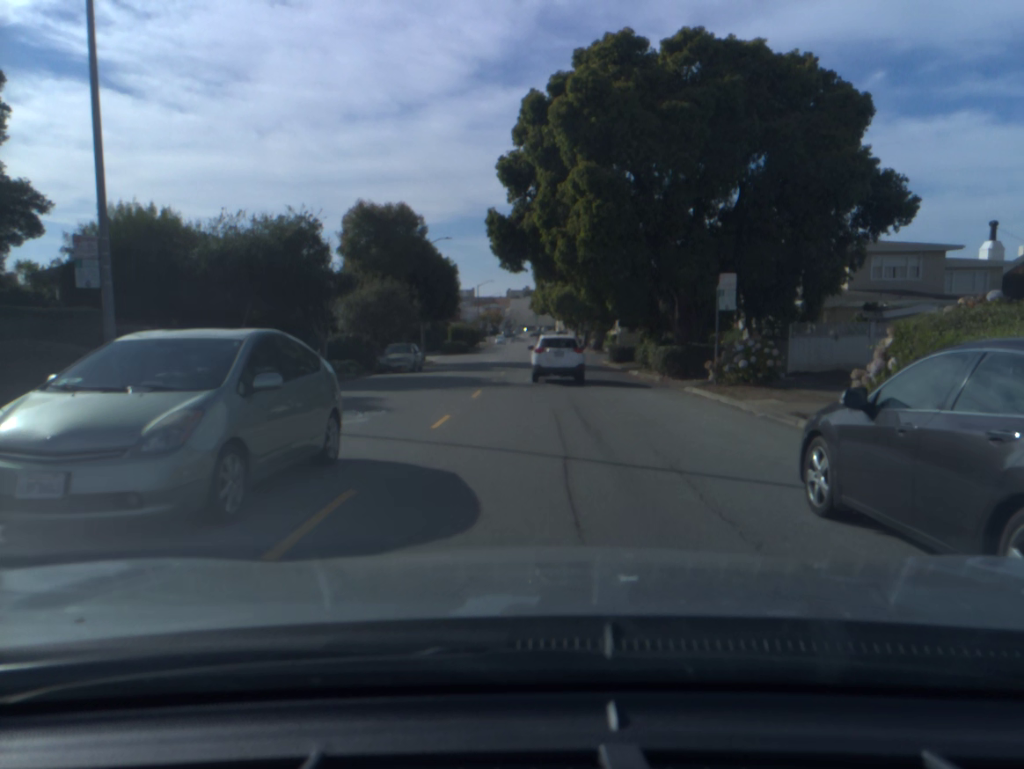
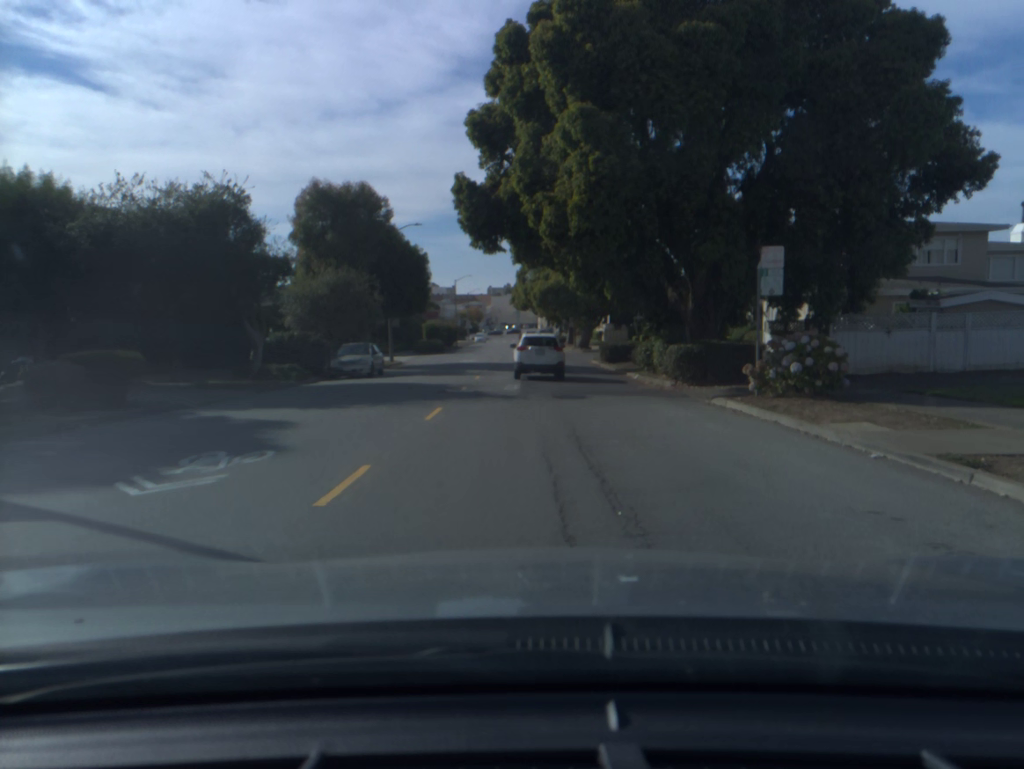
(0.0, +5.8) m; +1°
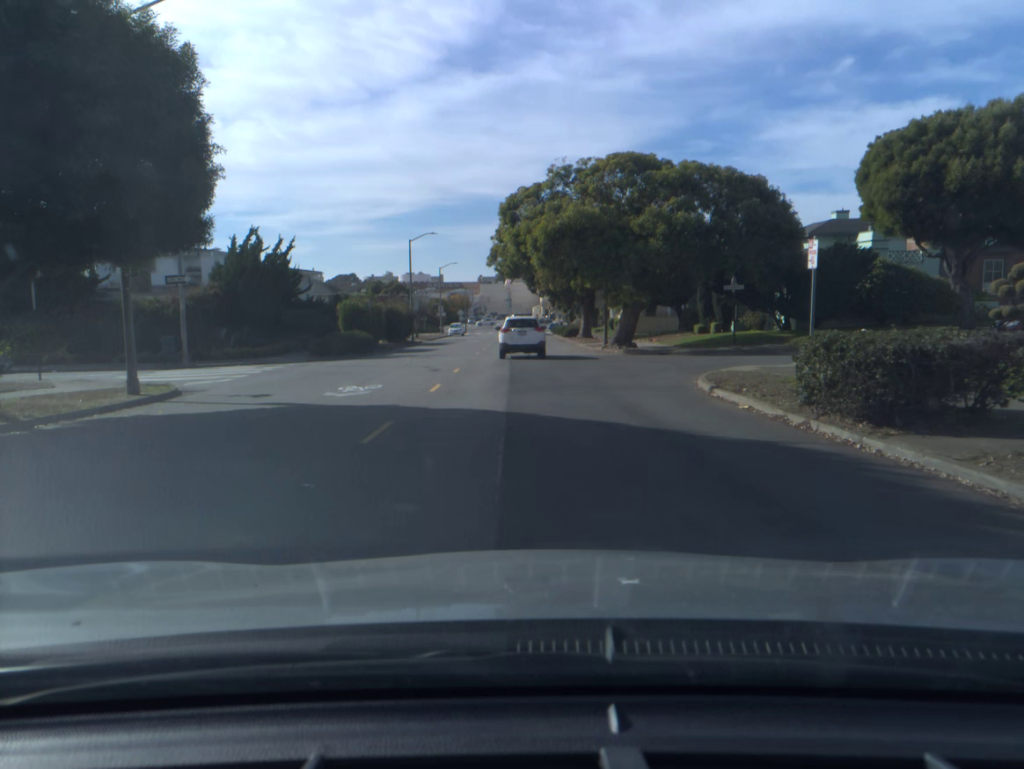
(-0.1, +32.9) m; 0°
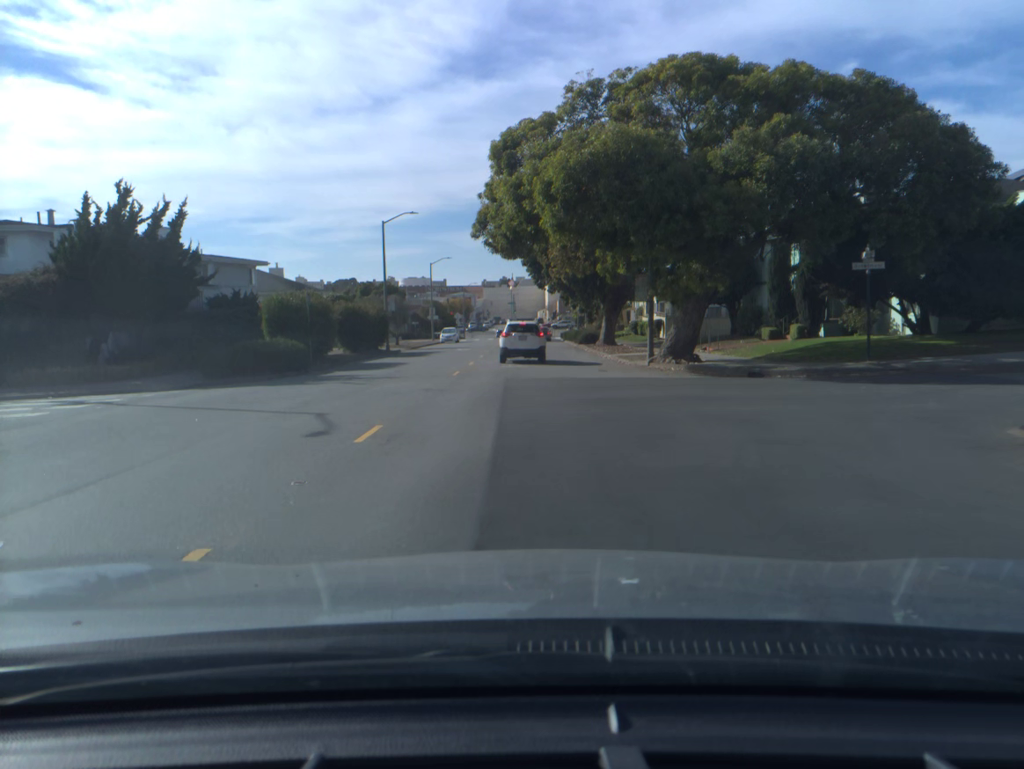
(0.0, +14.2) m; -1°
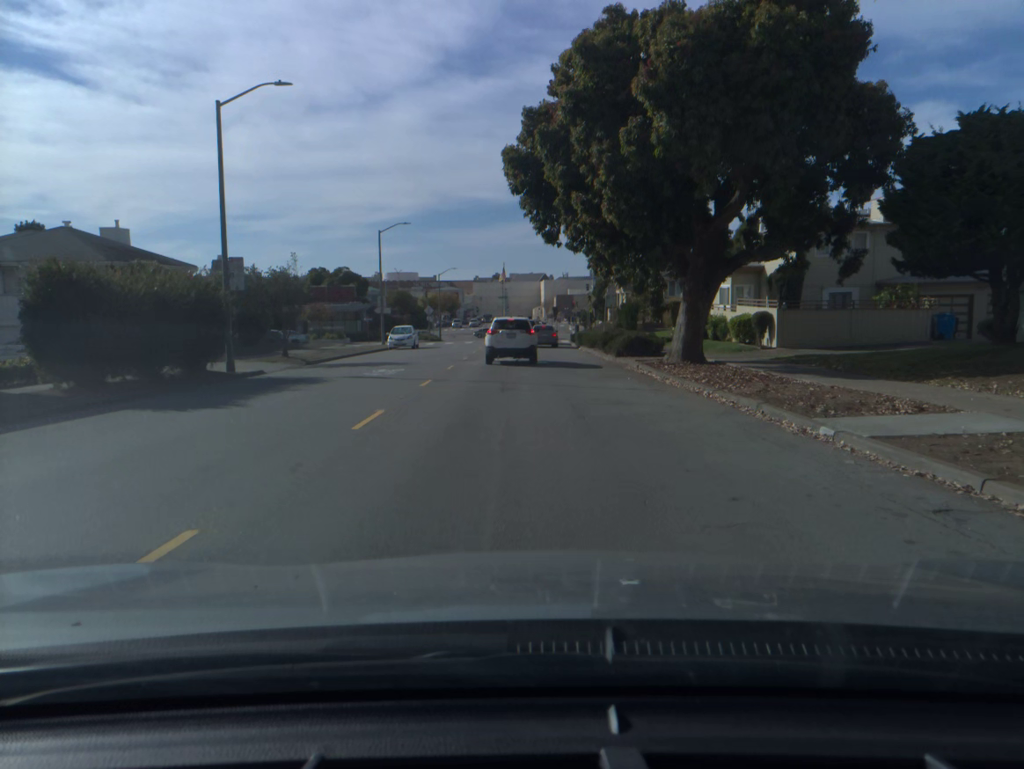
(+0.2, +26.9) m; +1°
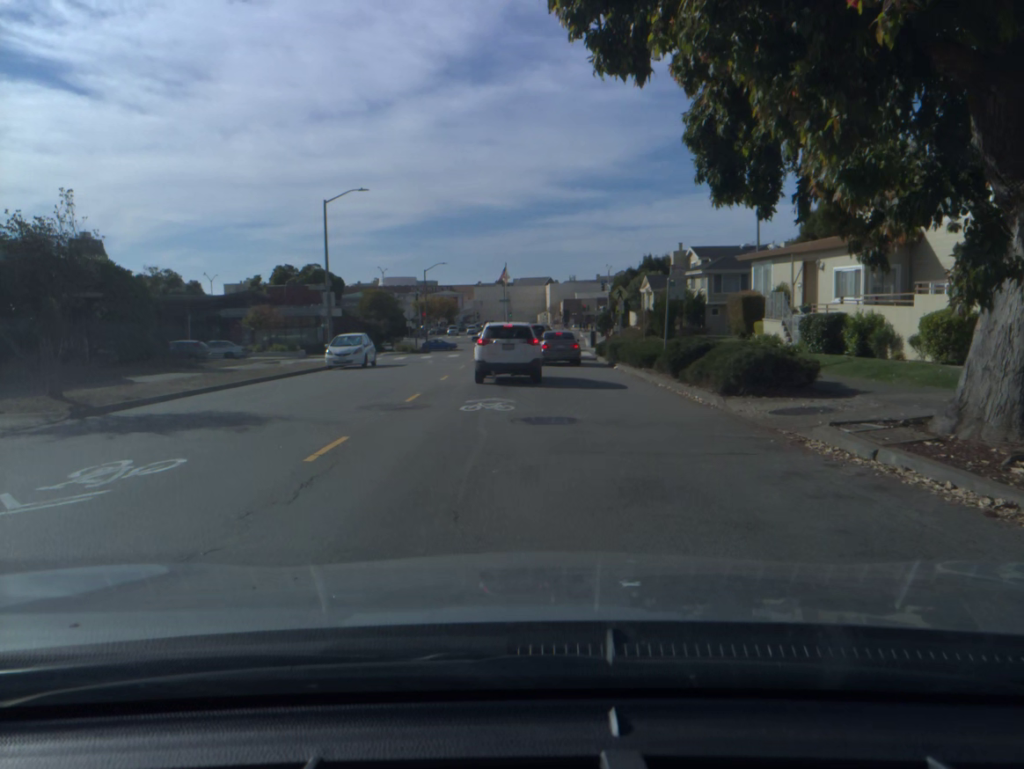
(0.0, +16.8) m; 0°
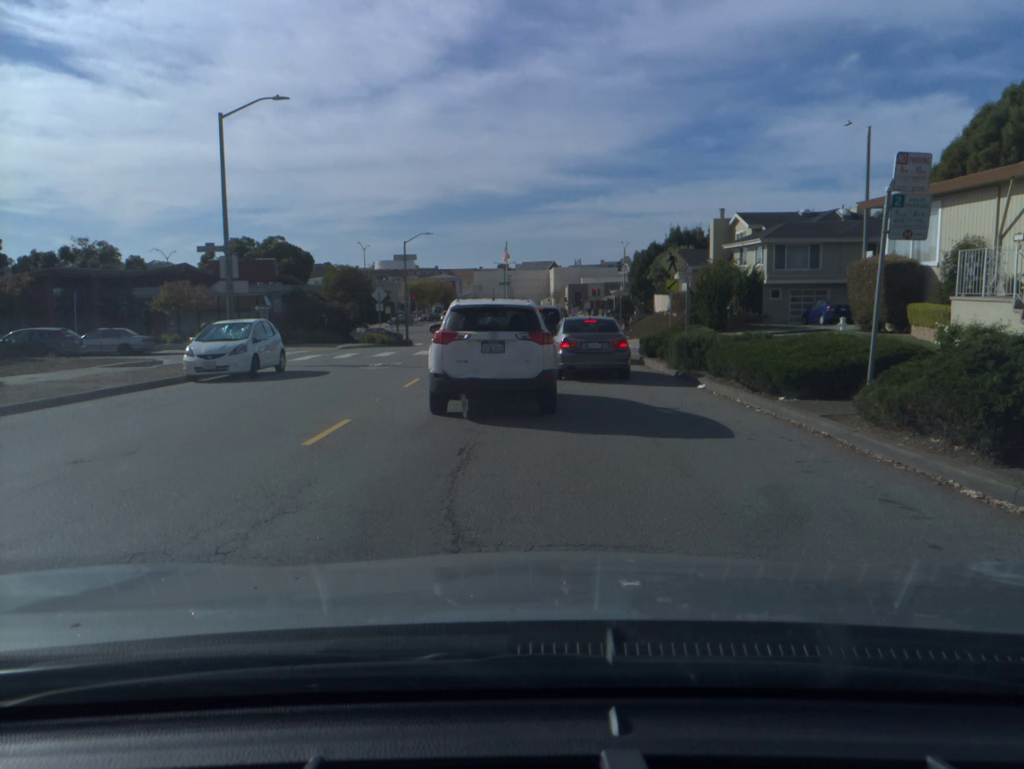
(-0.1, +14.8) m; -1°
